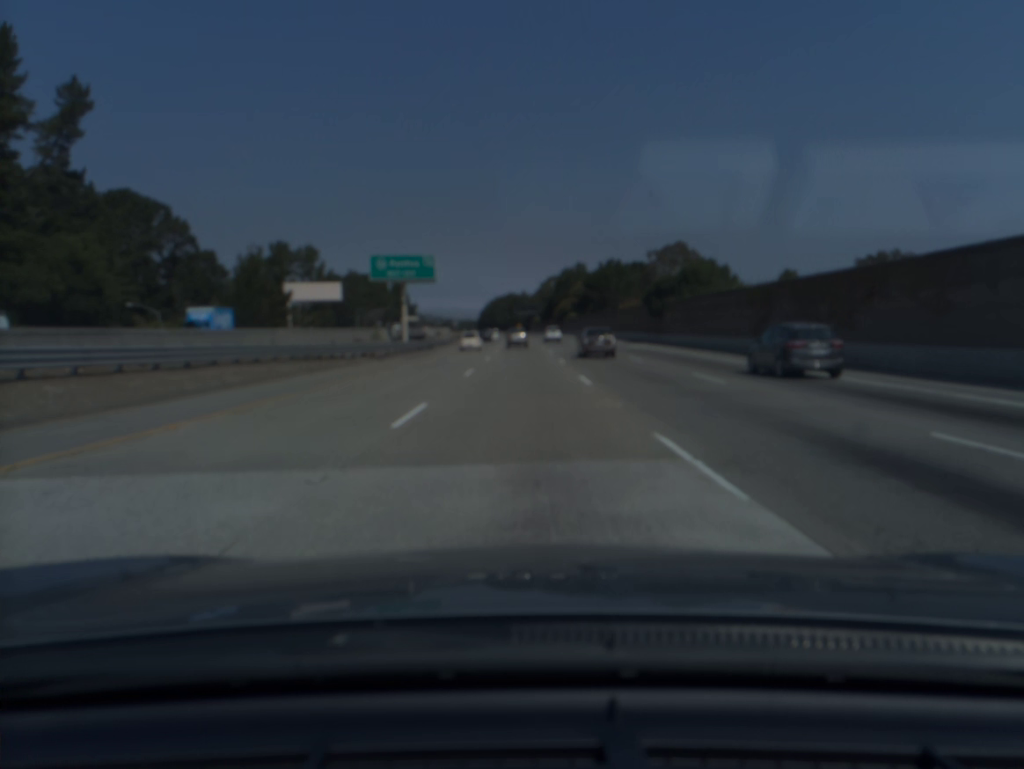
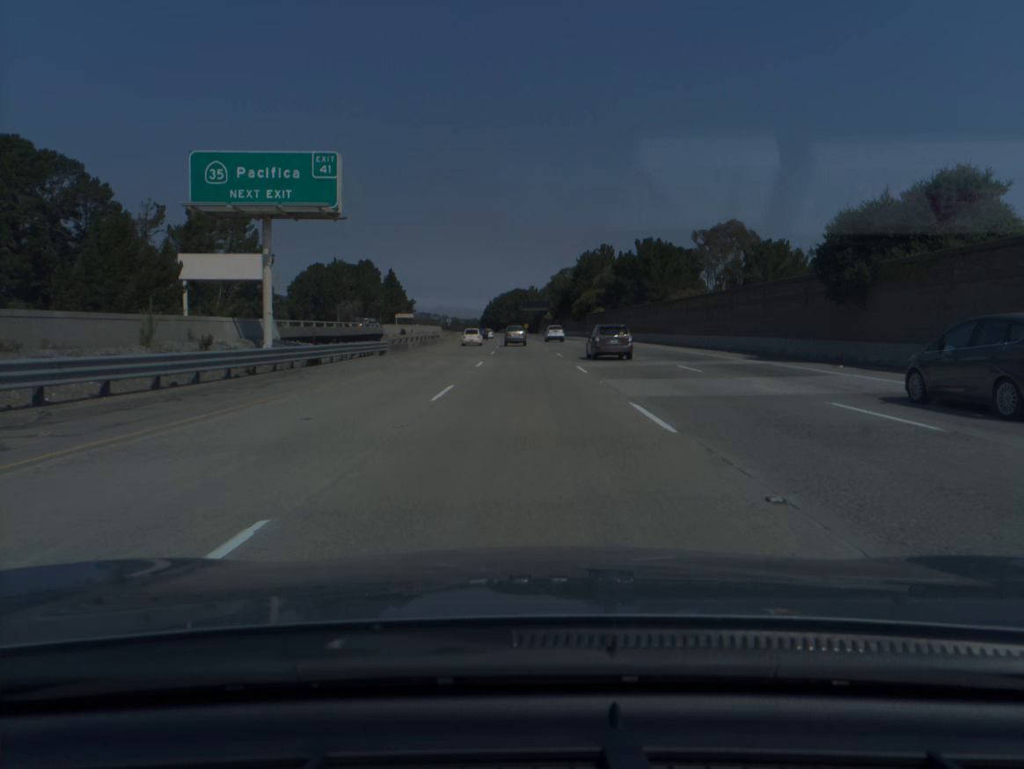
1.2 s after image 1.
(-0.1, +39.7) m; 0°
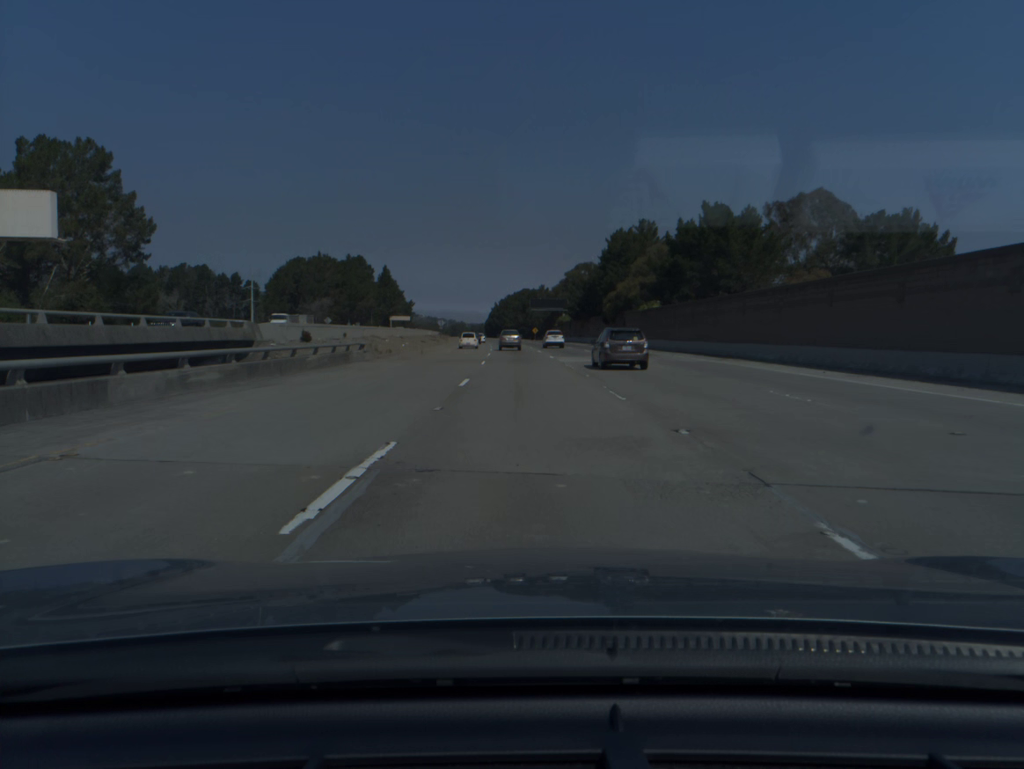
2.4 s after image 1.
(-0.2, +39.5) m; -1°
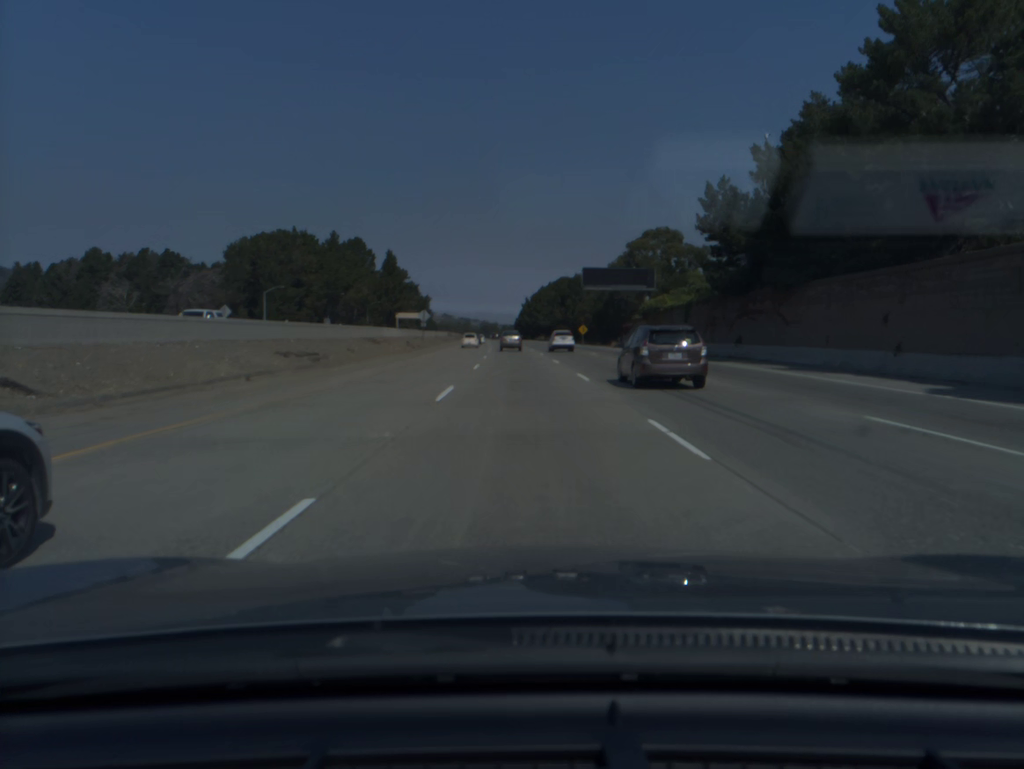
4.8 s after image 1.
(-1.5, +79.1) m; -2°
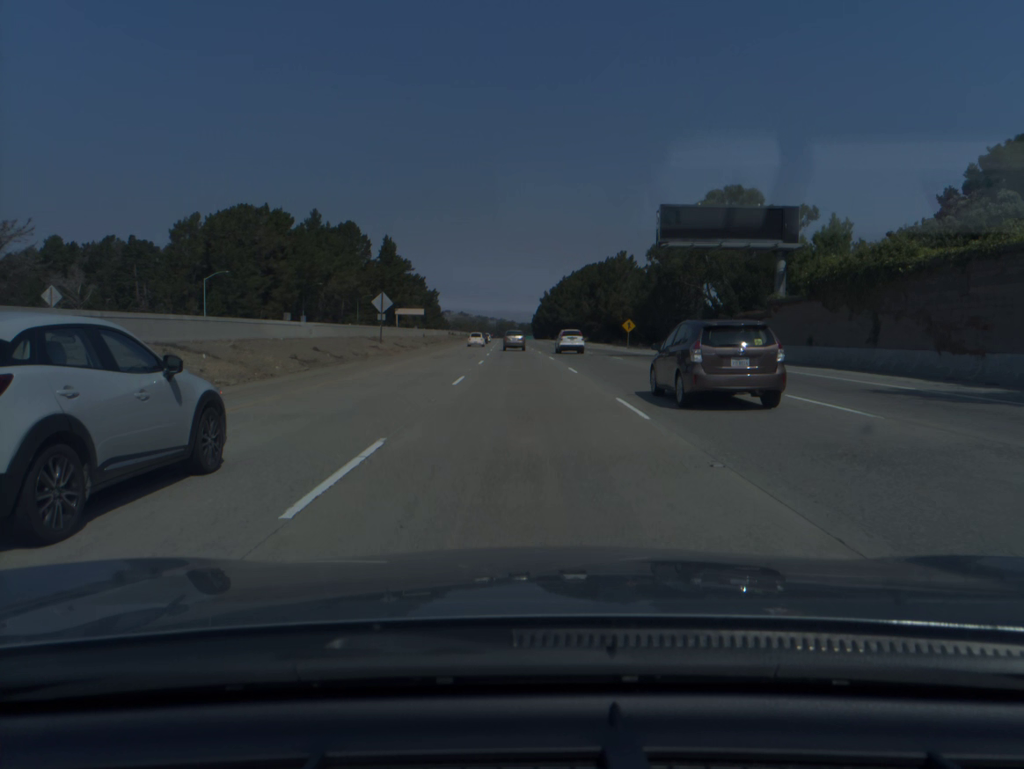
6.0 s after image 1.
(-0.4, +39.8) m; -1°
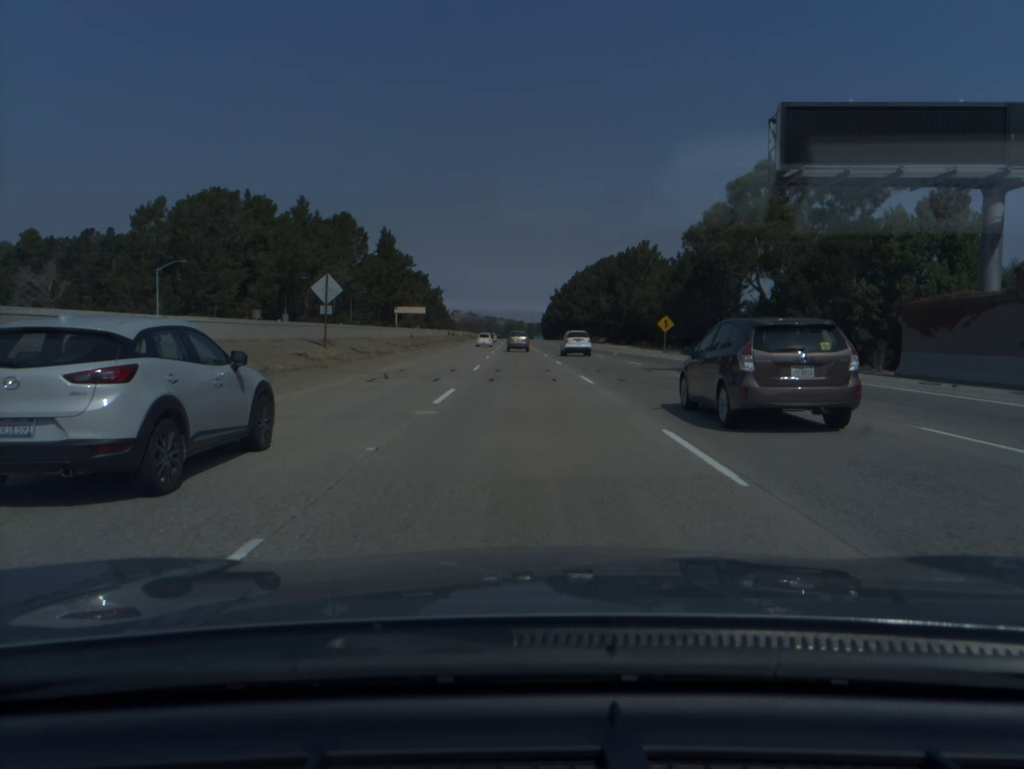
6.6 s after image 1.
(-0.1, +19.9) m; -1°
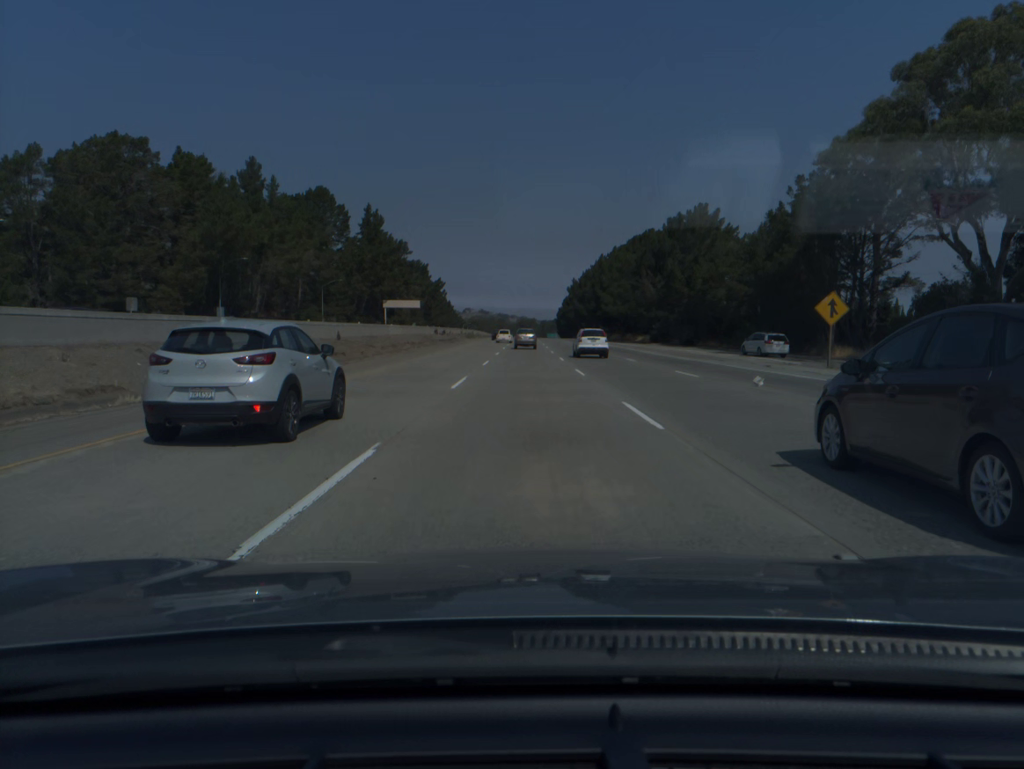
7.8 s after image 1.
(-0.4, +39.9) m; -1°
